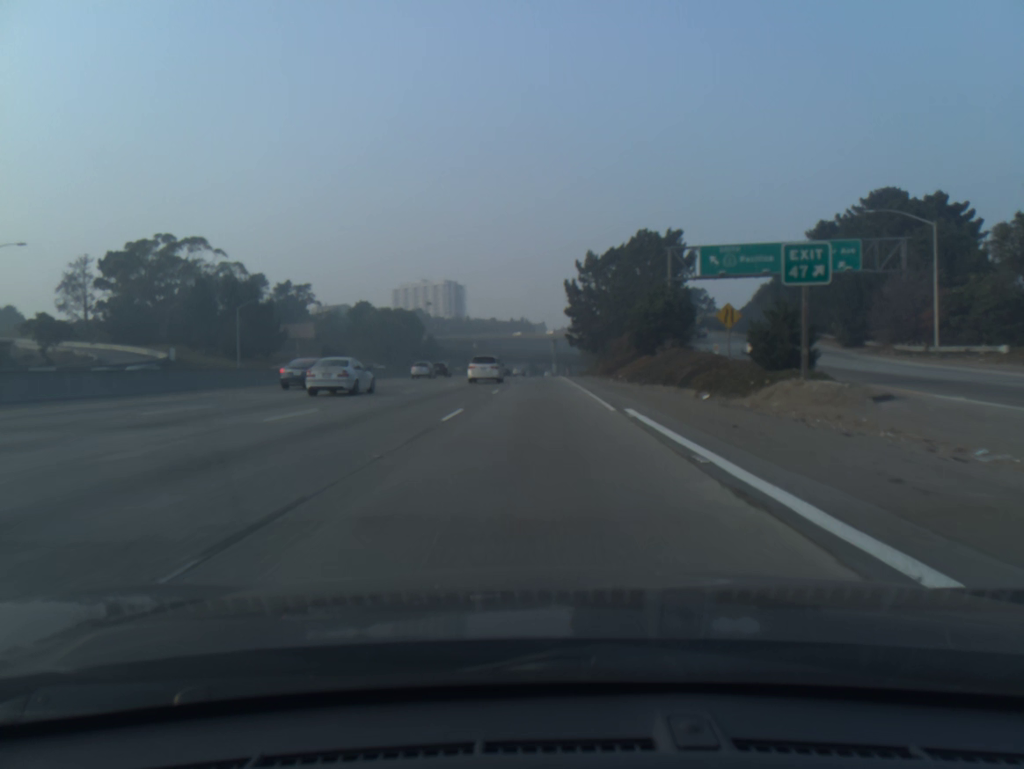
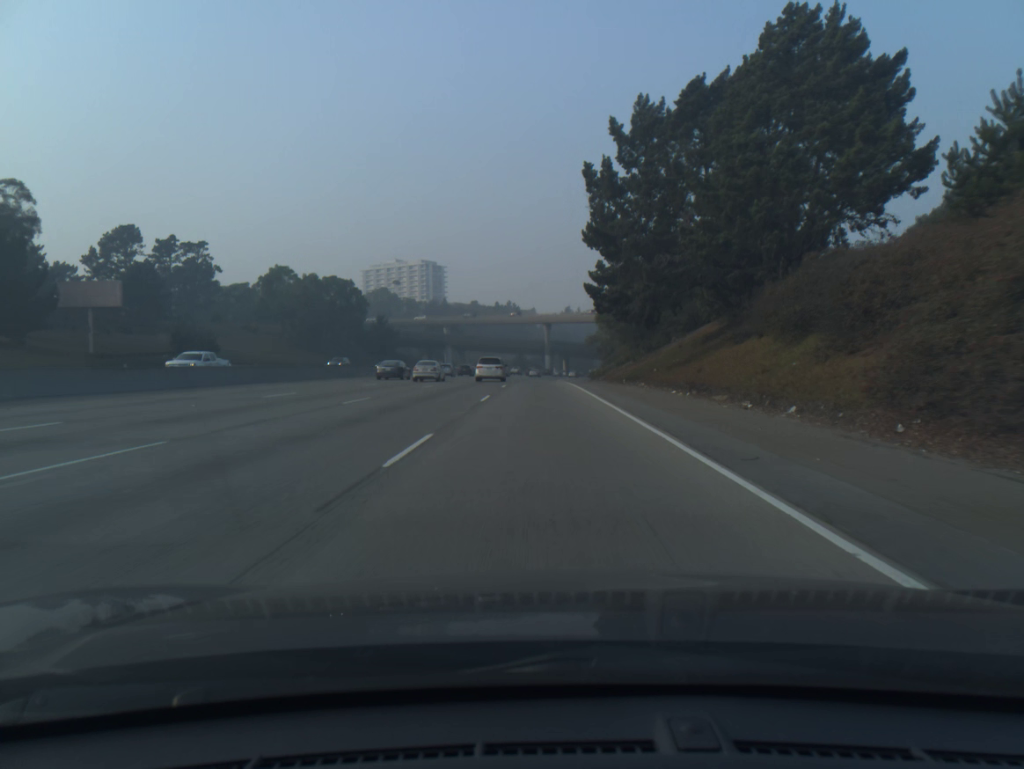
(+0.2, +65.5) m; +1°
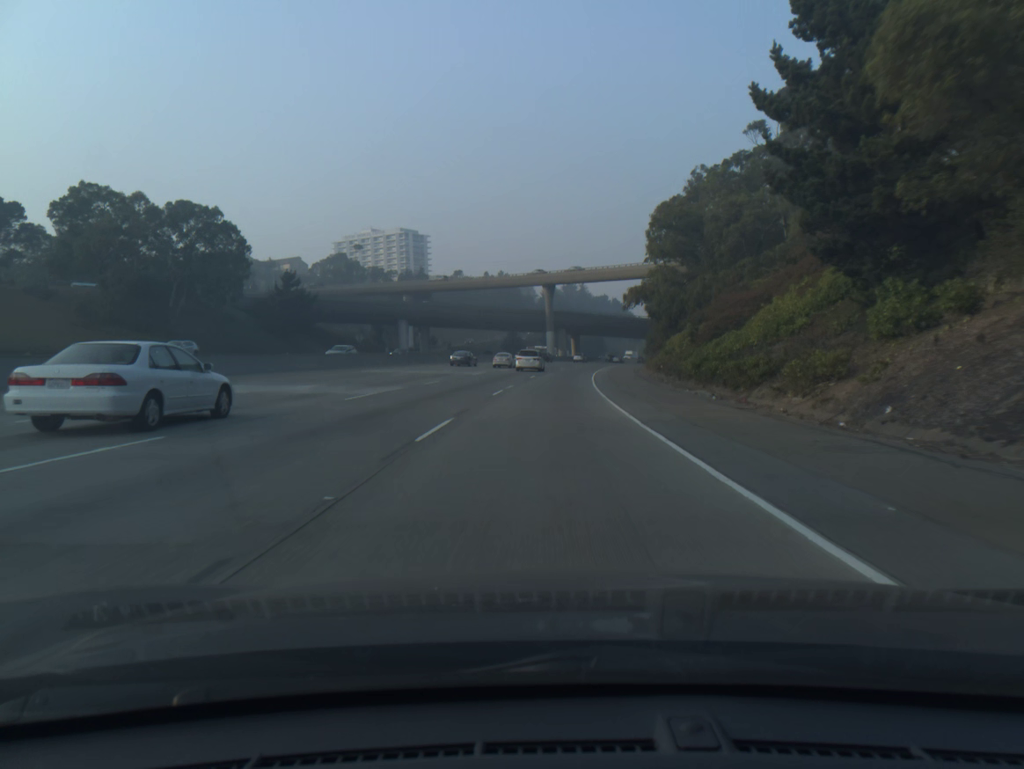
(-0.3, +70.2) m; 0°
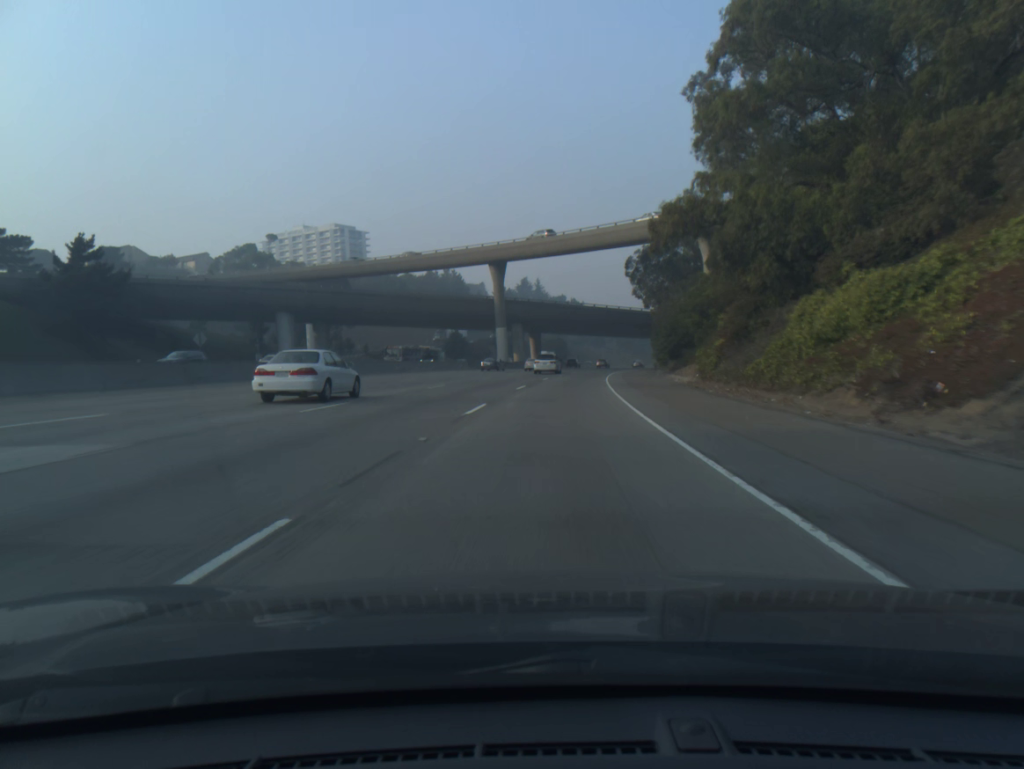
(+1.0, +44.4) m; +3°
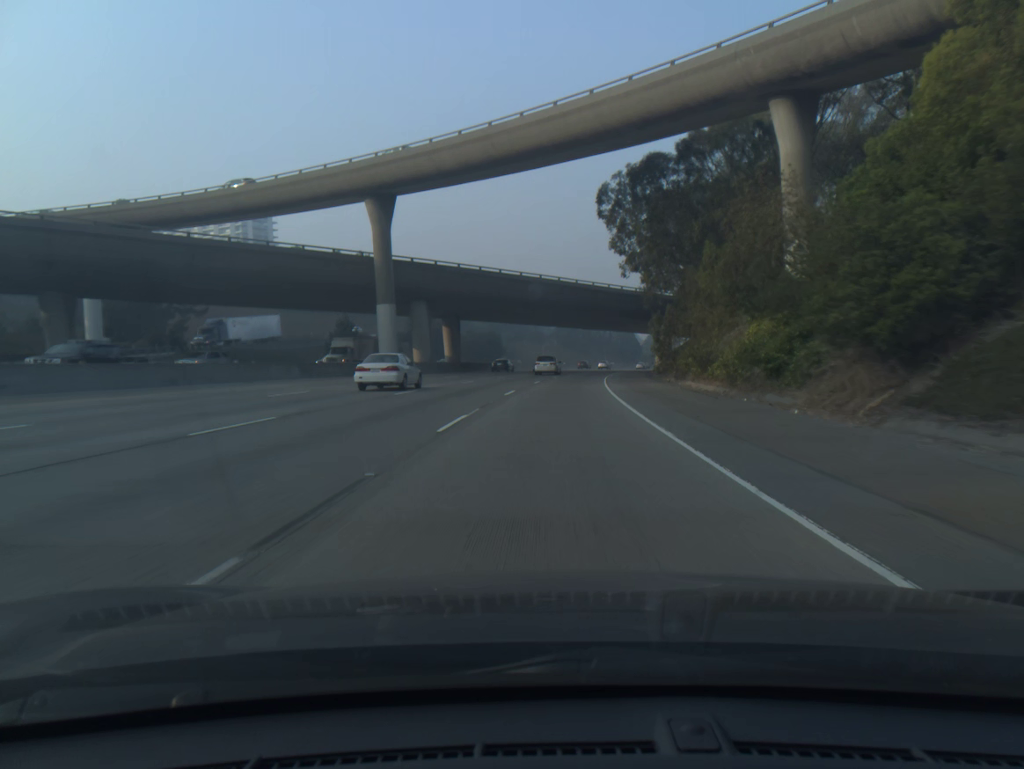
(+1.8, +45.5) m; +5°
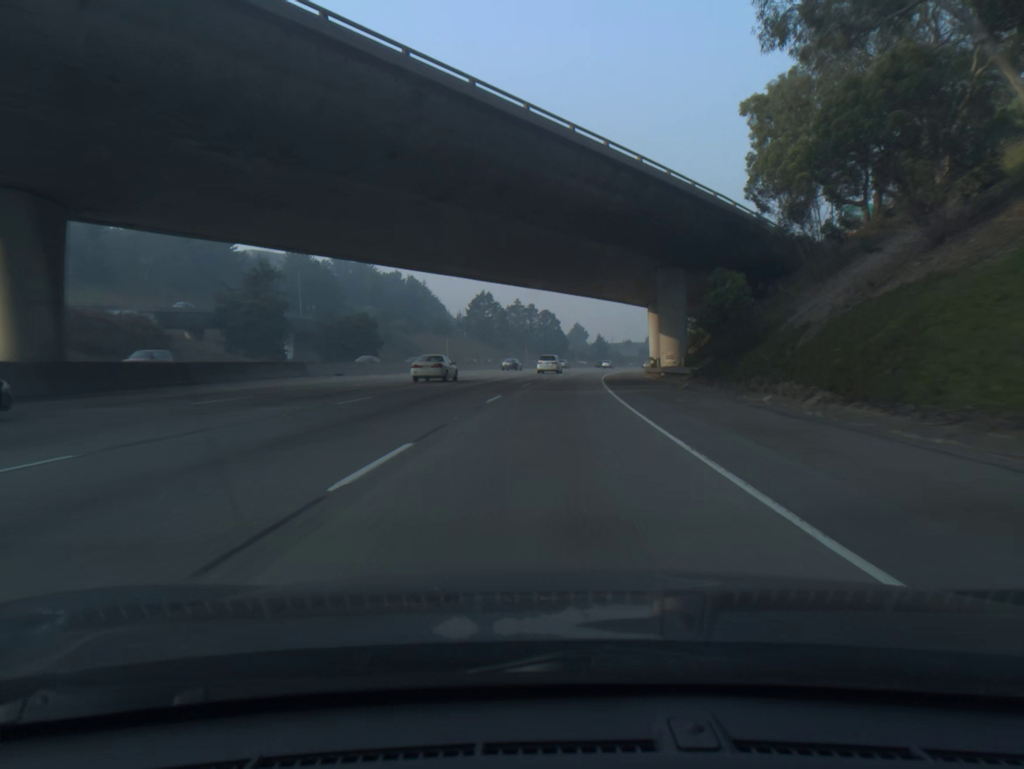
(+3.3, +62.7) m; +6°
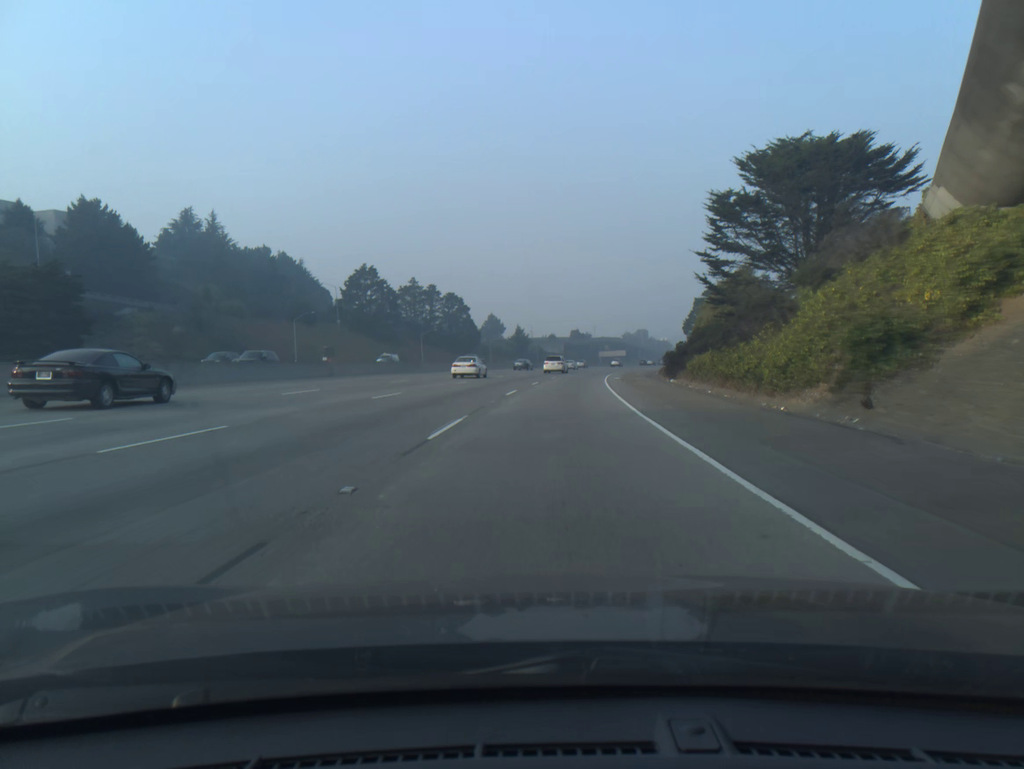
(+3.4, +65.6) m; +6°
